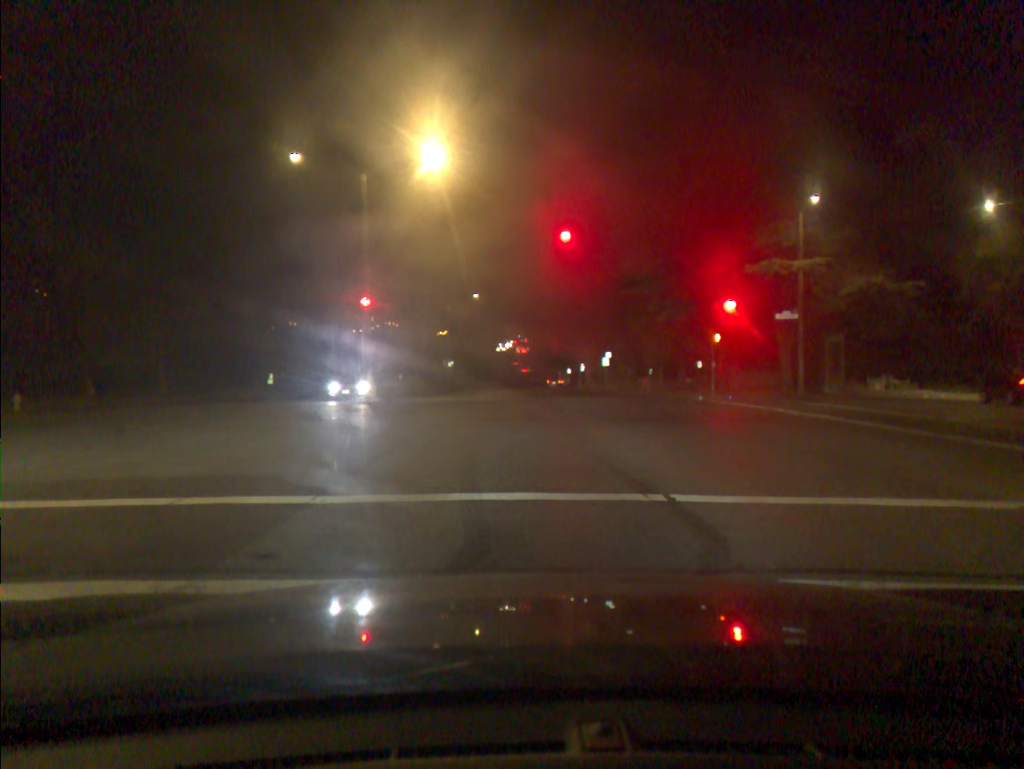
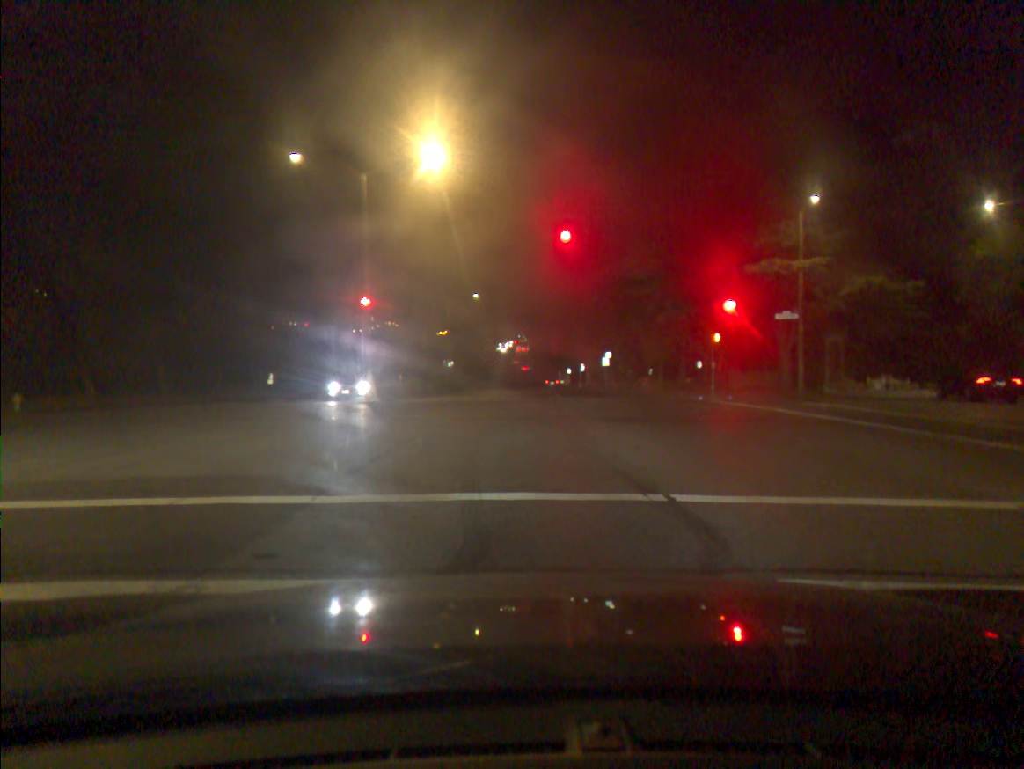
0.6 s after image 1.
(0.0, 0.0) m; 0°
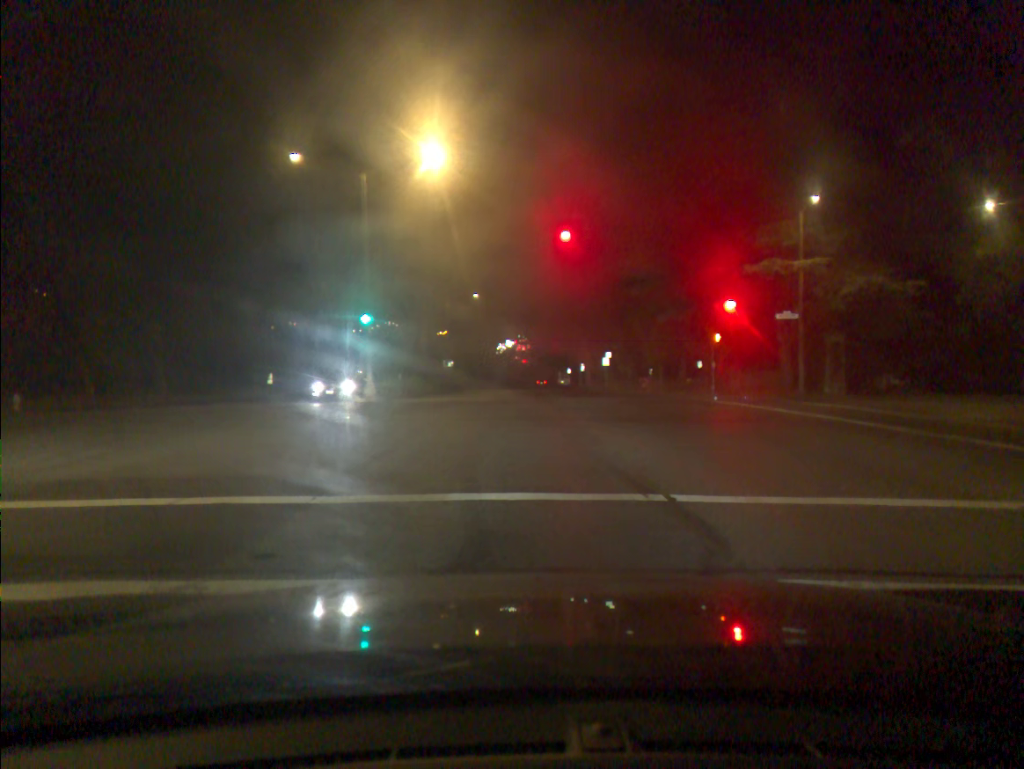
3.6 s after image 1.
(0.0, 0.0) m; 0°
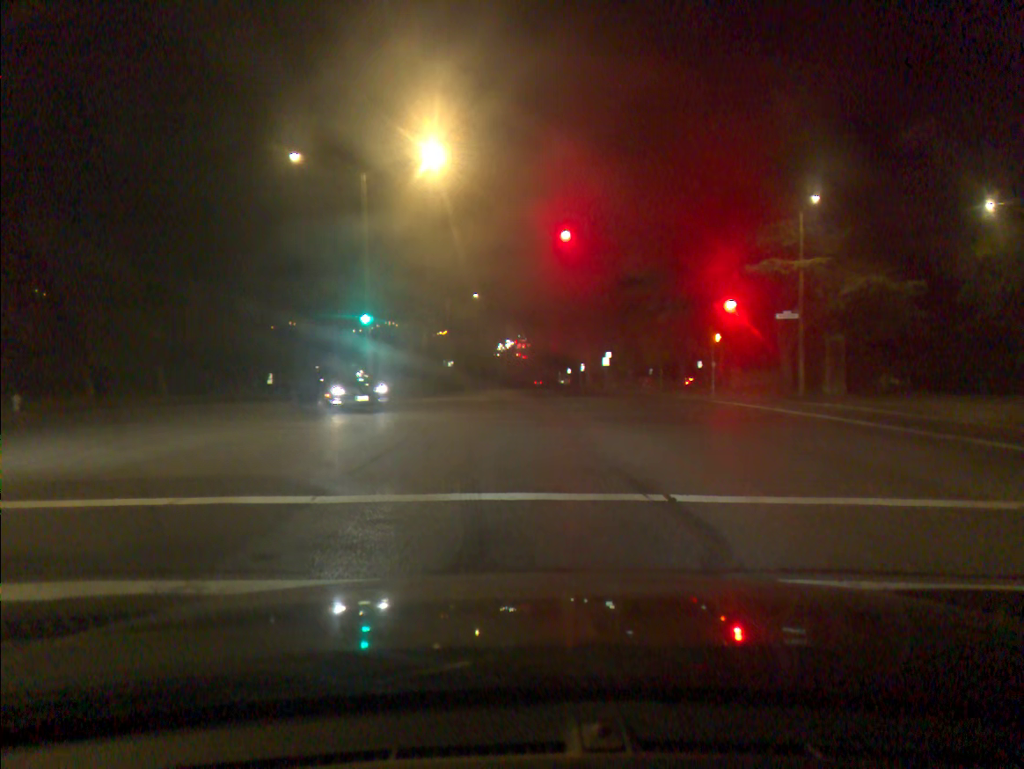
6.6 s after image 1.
(0.0, 0.0) m; 0°
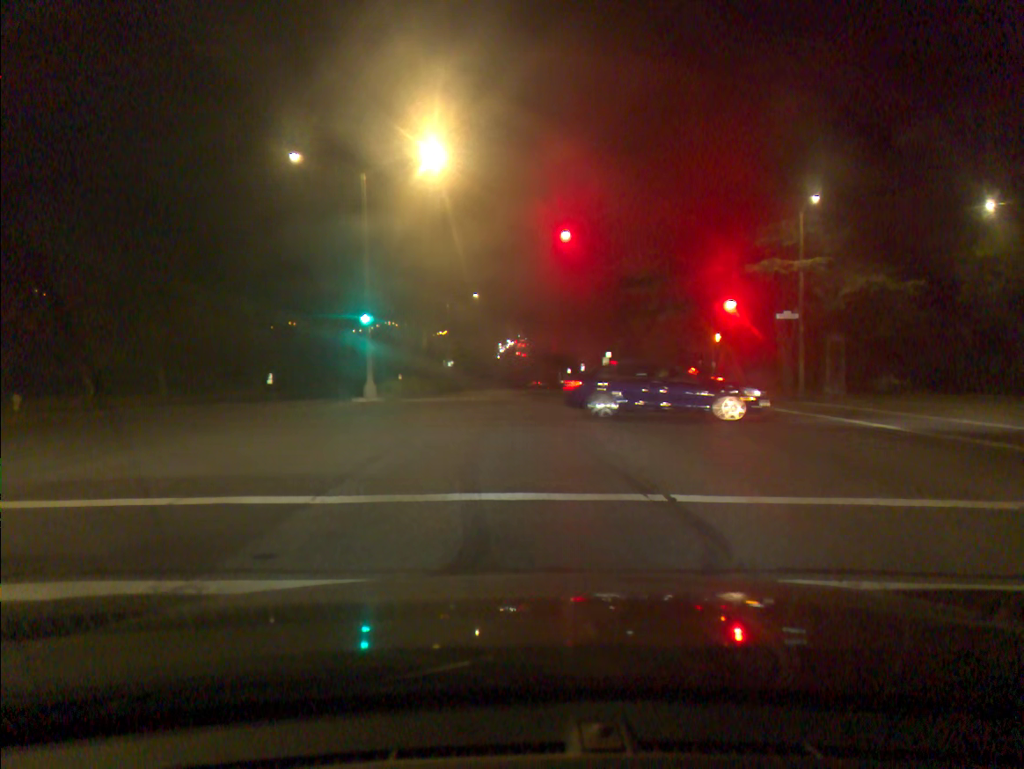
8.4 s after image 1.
(0.0, 0.0) m; 0°
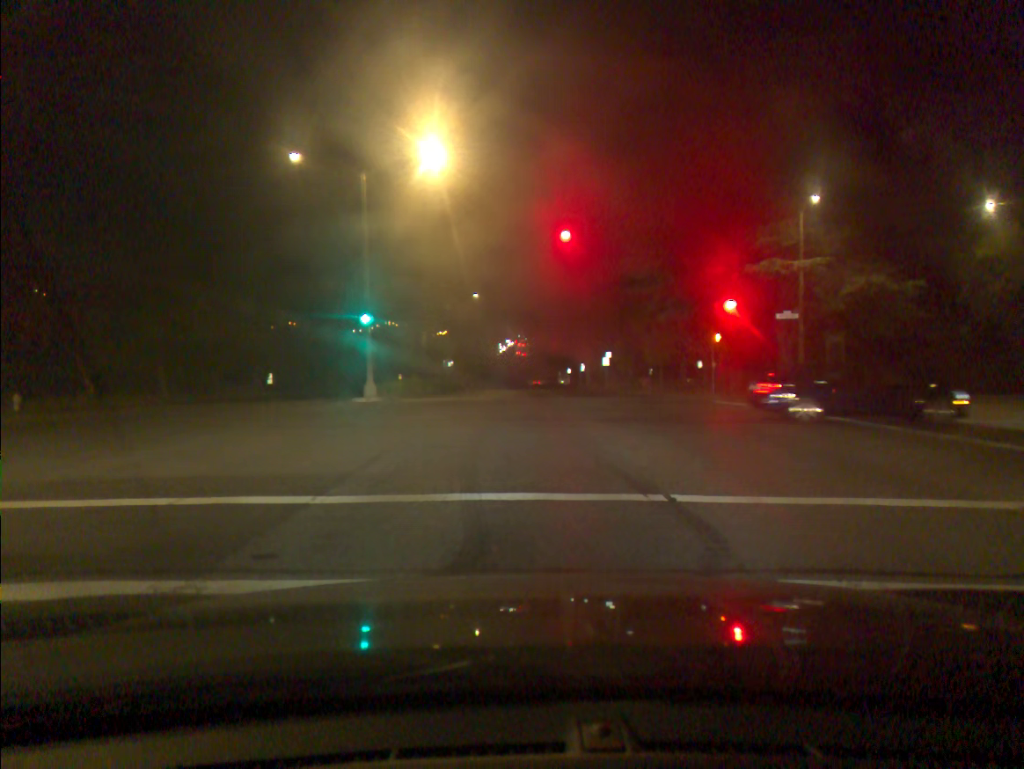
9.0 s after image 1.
(0.0, 0.0) m; 0°
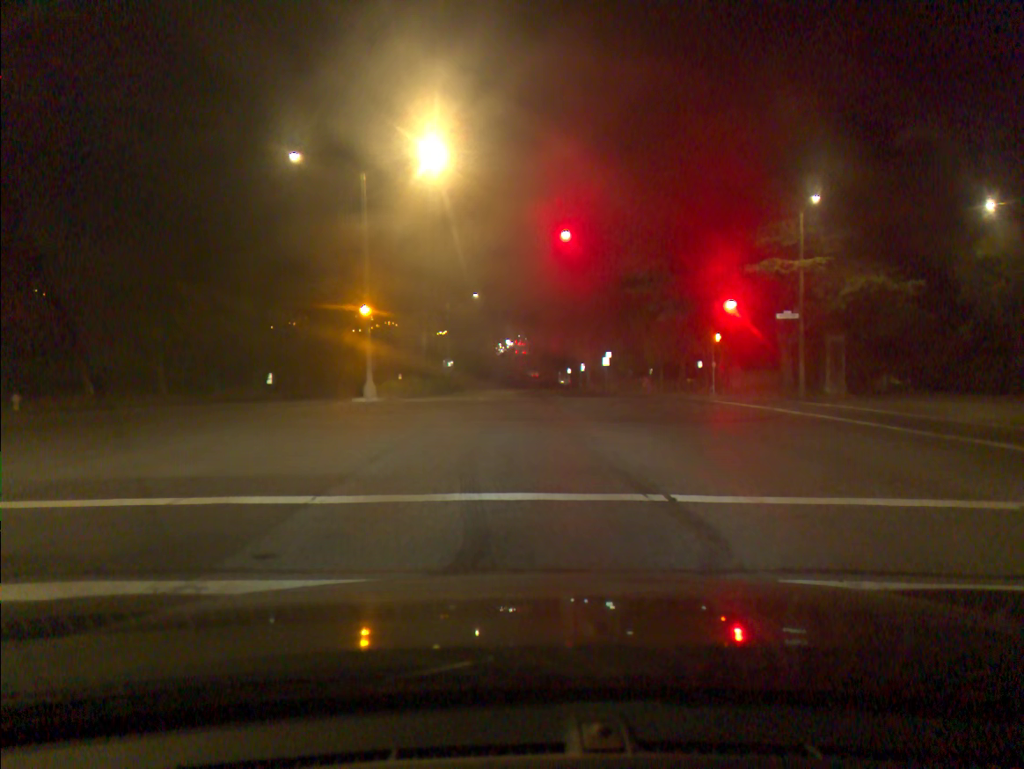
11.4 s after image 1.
(0.0, 0.0) m; 0°
